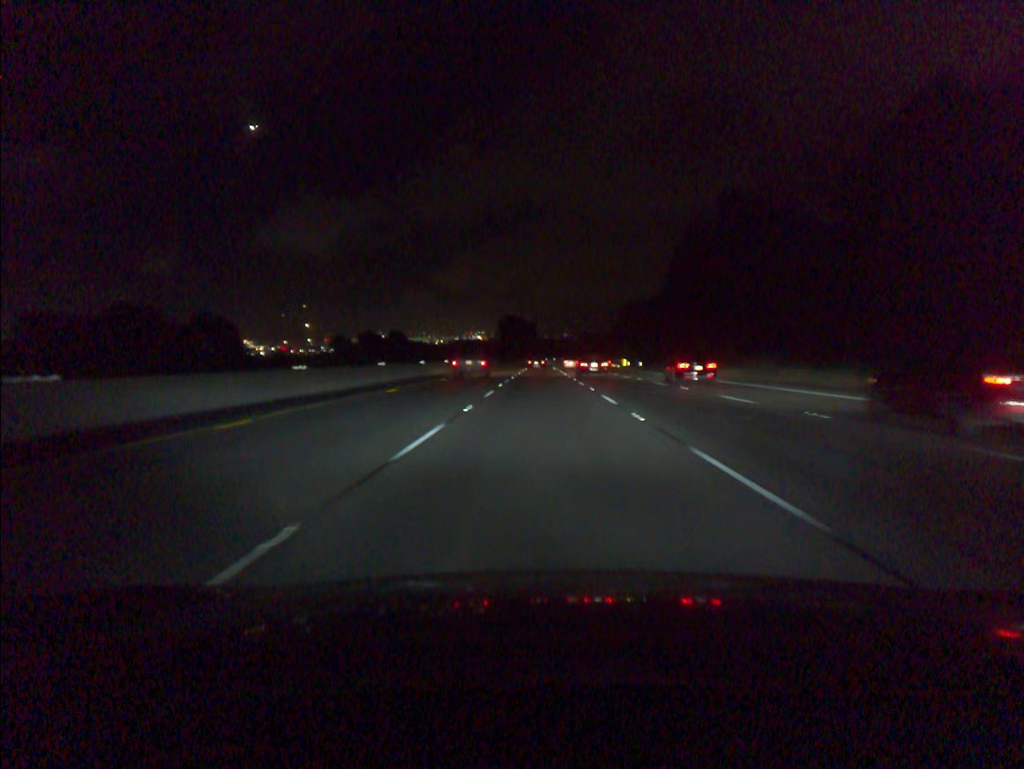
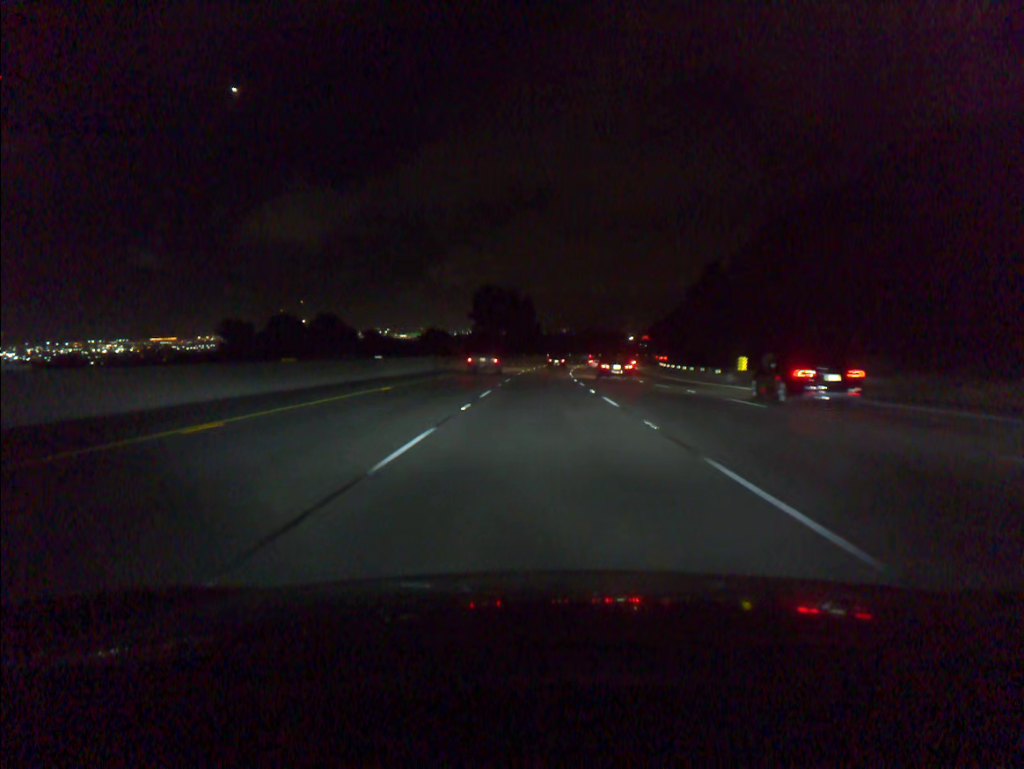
(0.0, +74.0) m; 0°
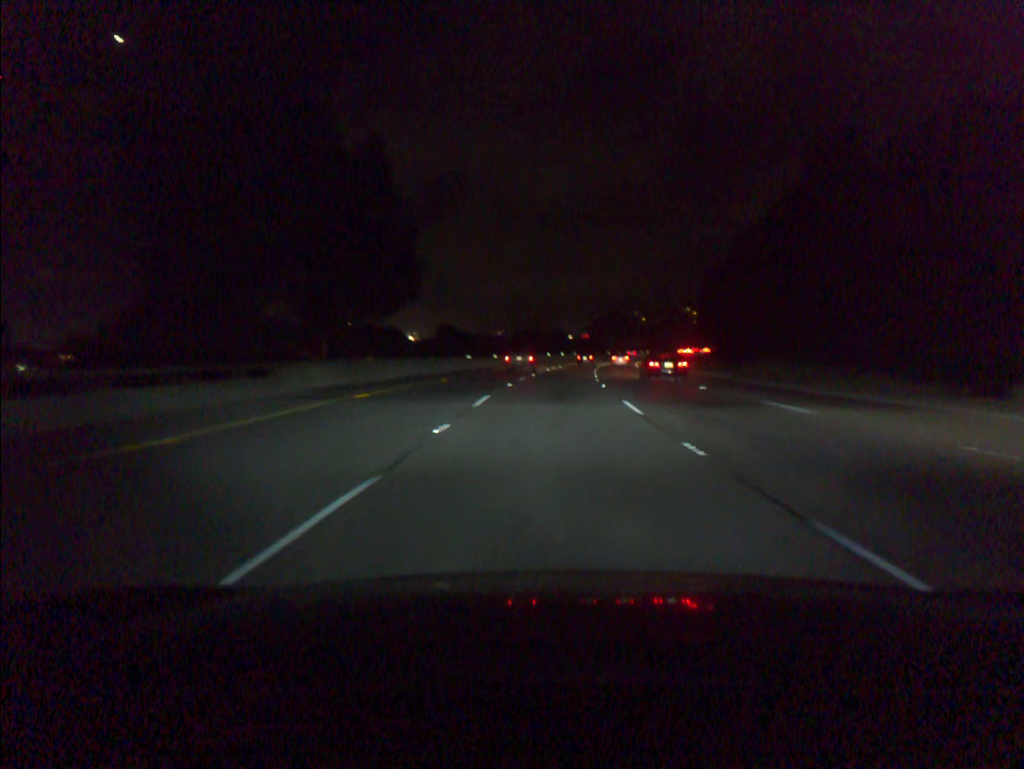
(+2.2, +92.6) m; +5°
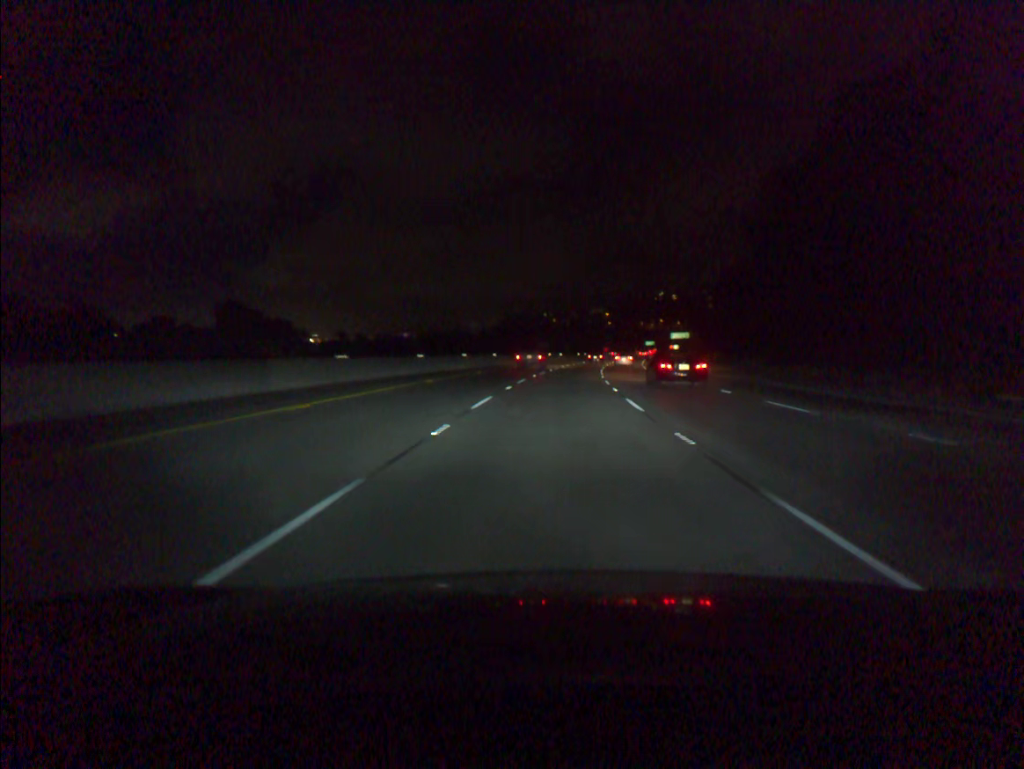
(+5.7, +92.1) m; +7°
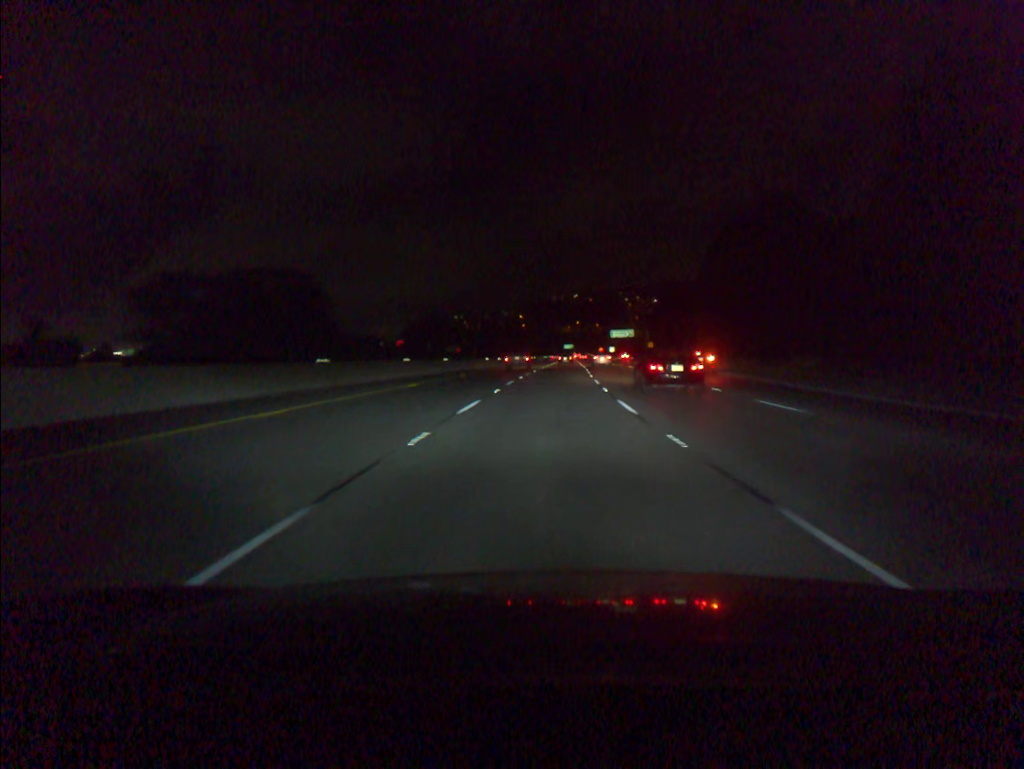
(+4.2, +73.9) m; +6°
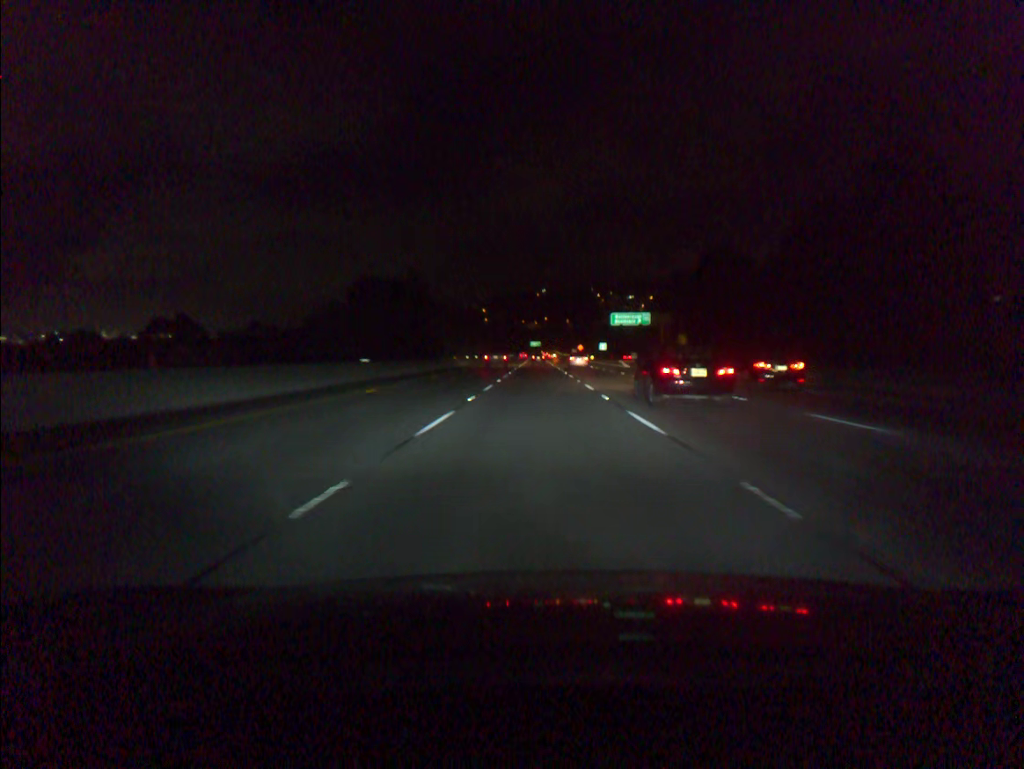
(+2.9, +92.4) m; +2°
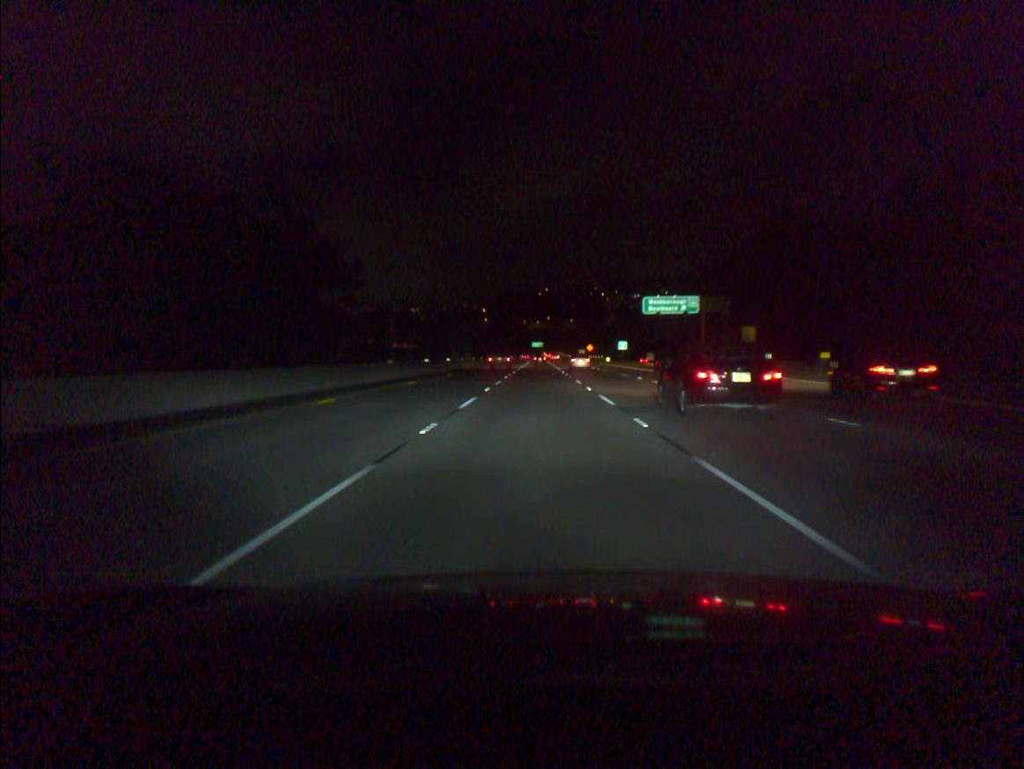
(0.0, +36.8) m; 0°
